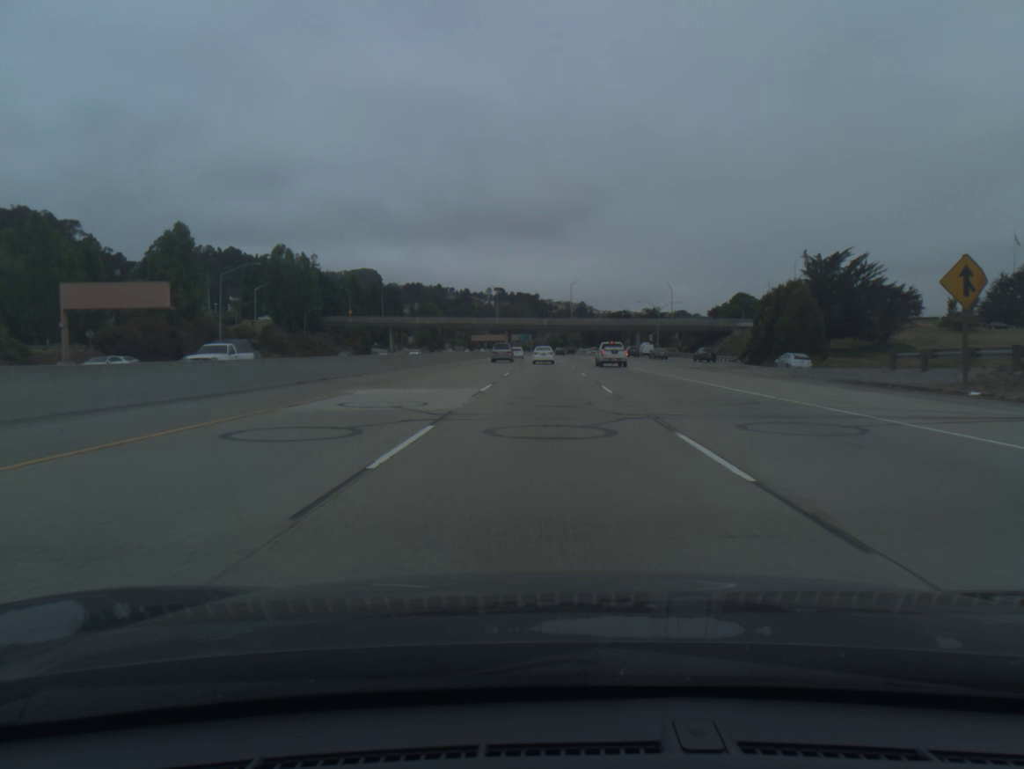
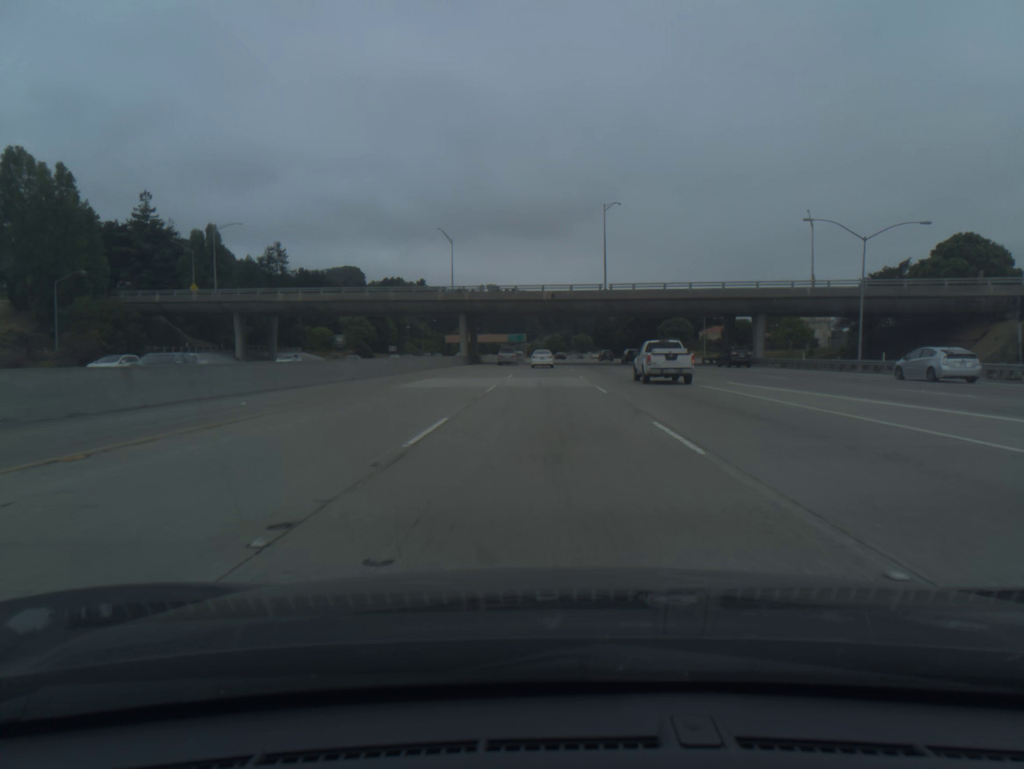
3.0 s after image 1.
(+0.2, +99.7) m; 0°
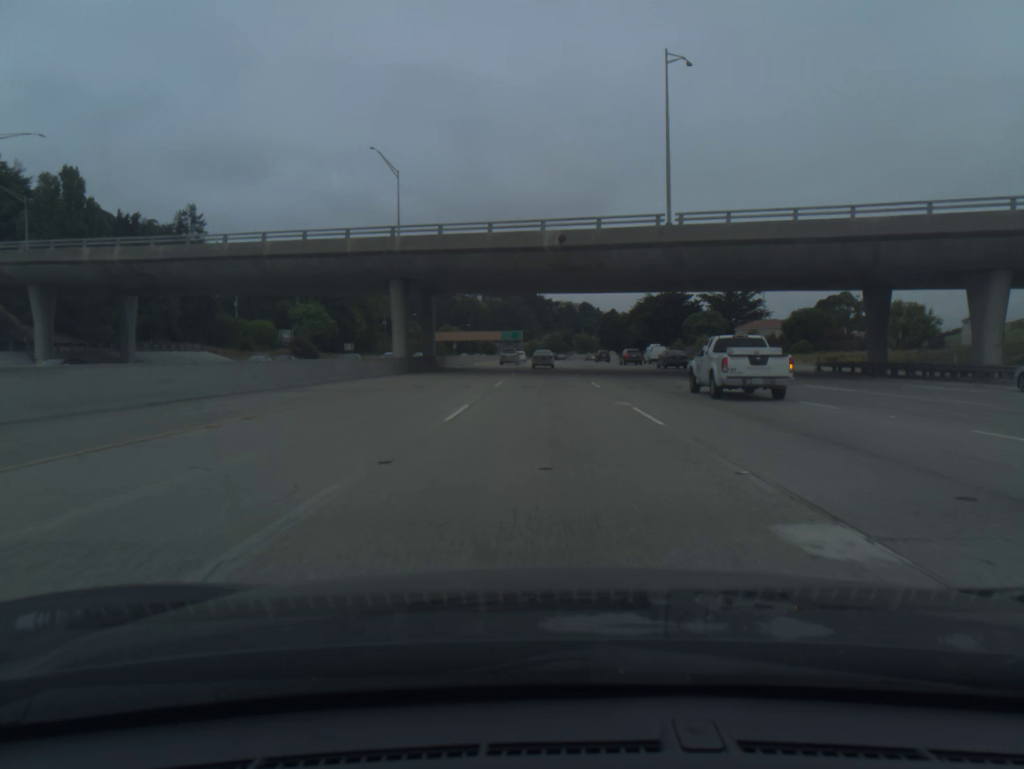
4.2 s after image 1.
(0.0, +39.5) m; 0°
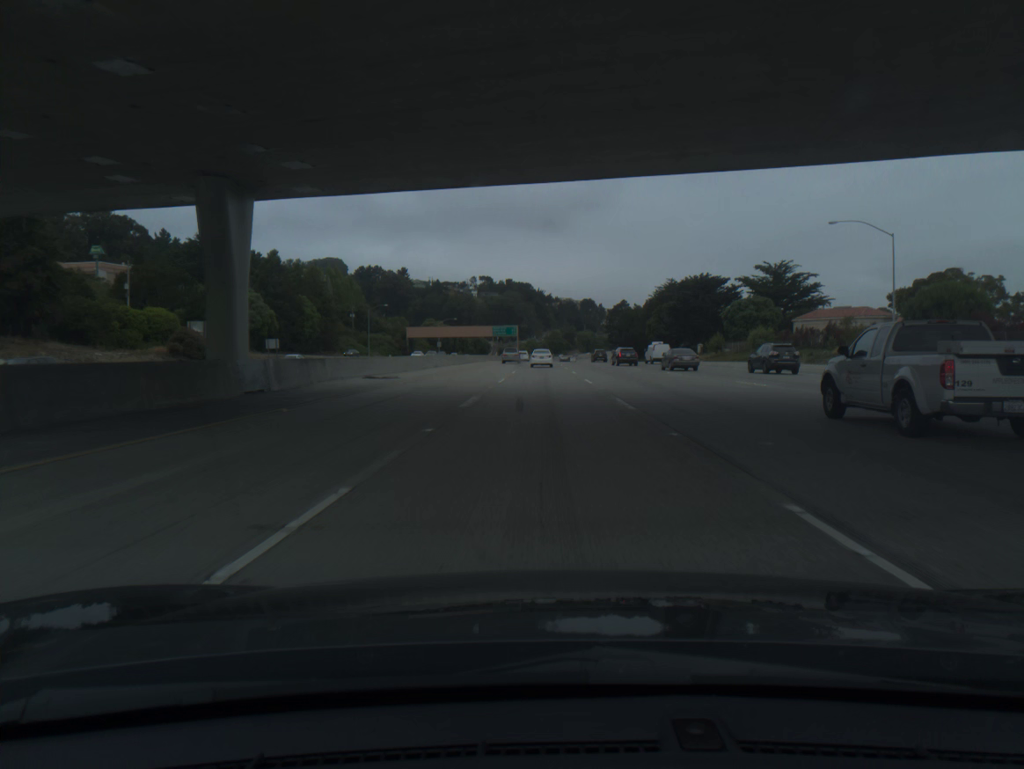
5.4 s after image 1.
(+0.1, +39.3) m; 0°
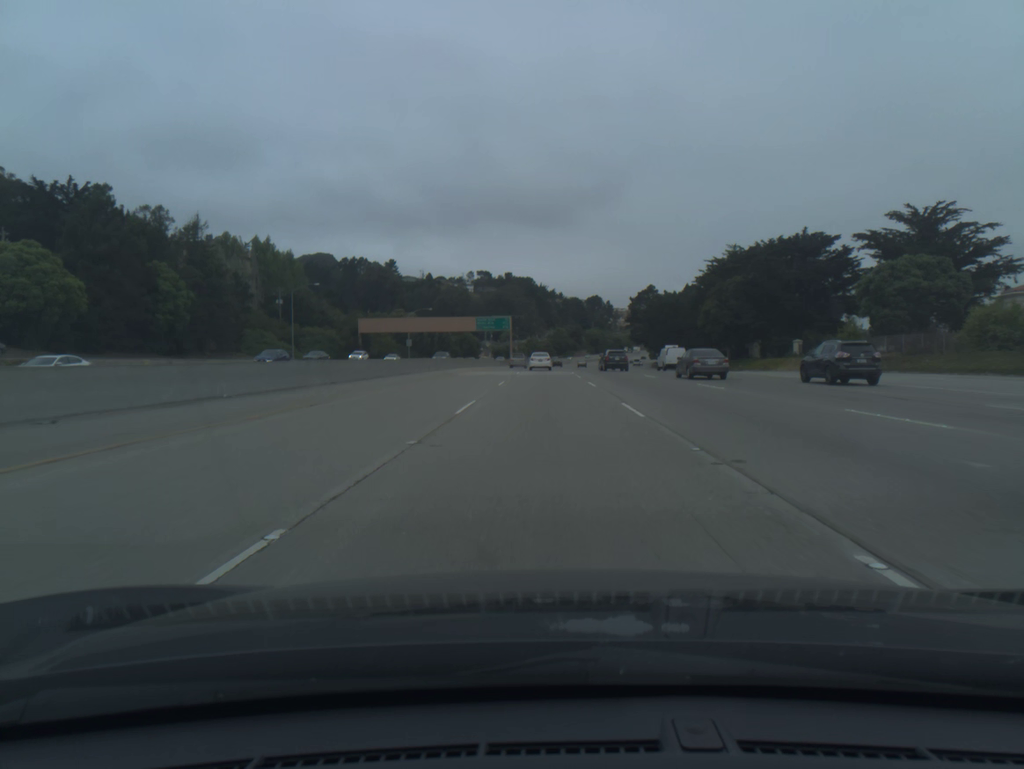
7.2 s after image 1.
(-0.1, +58.8) m; 0°
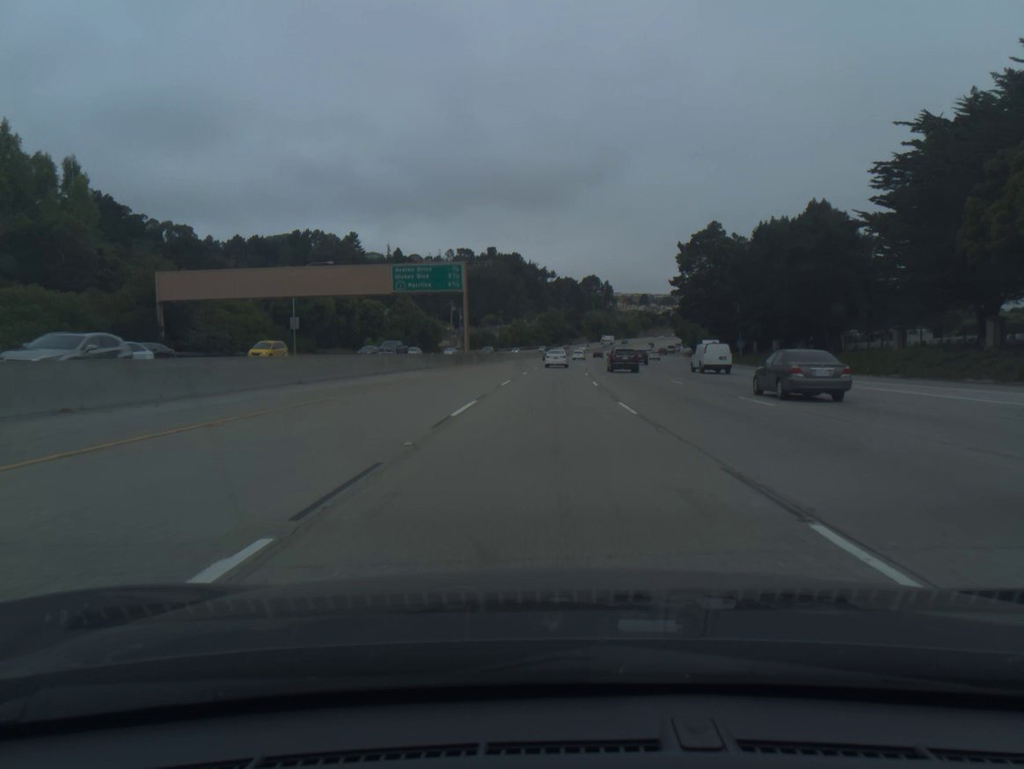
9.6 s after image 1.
(+0.1, +78.1) m; +1°
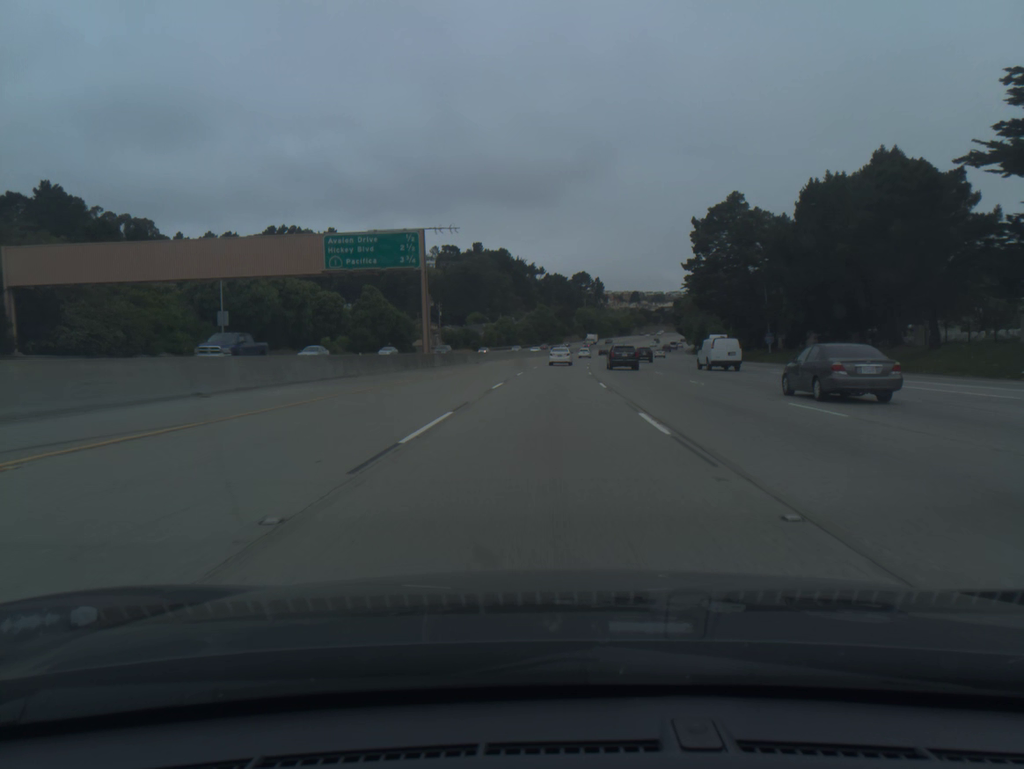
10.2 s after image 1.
(+0.1, +19.5) m; +1°
